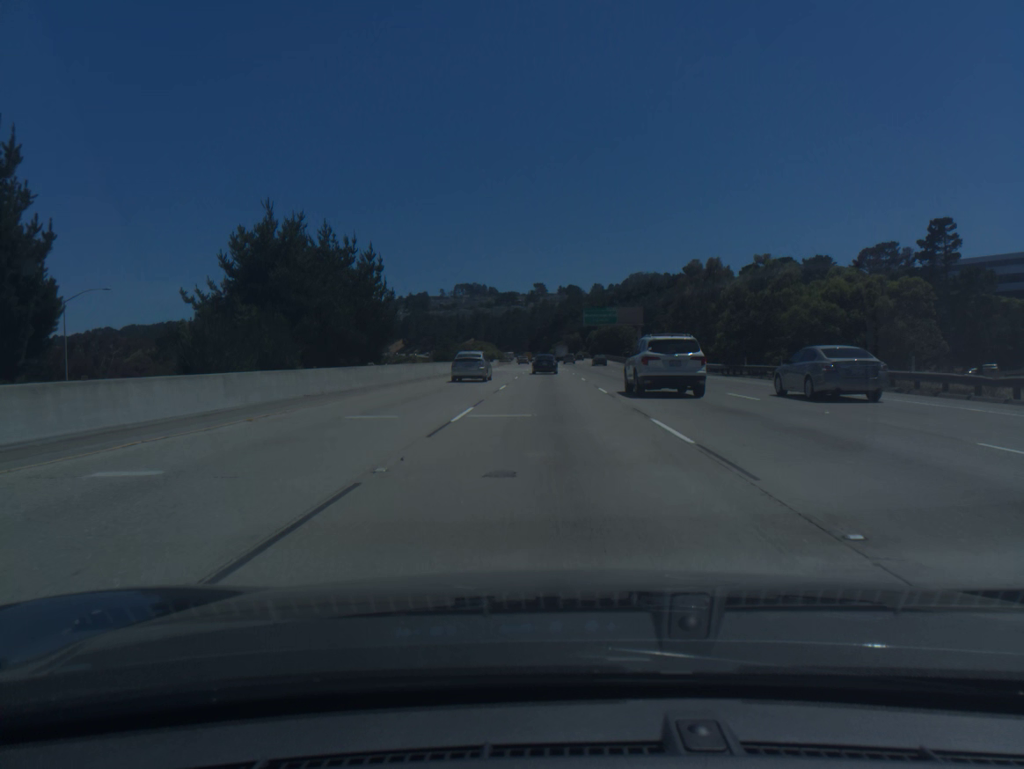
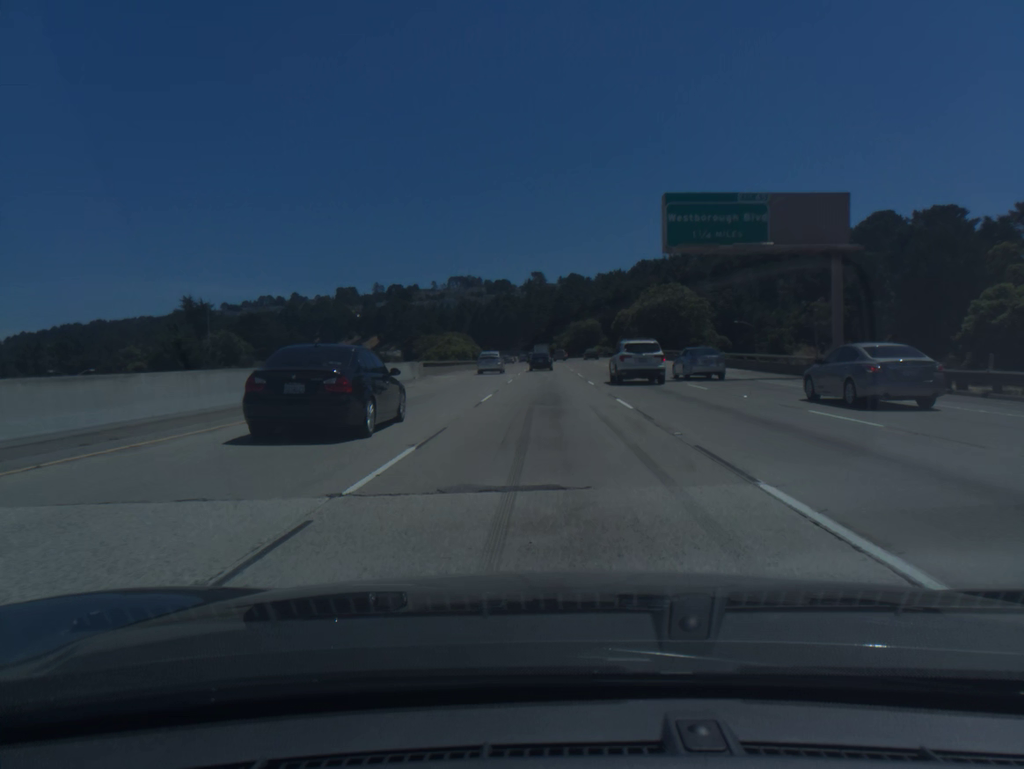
(0.0, +80.7) m; 0°
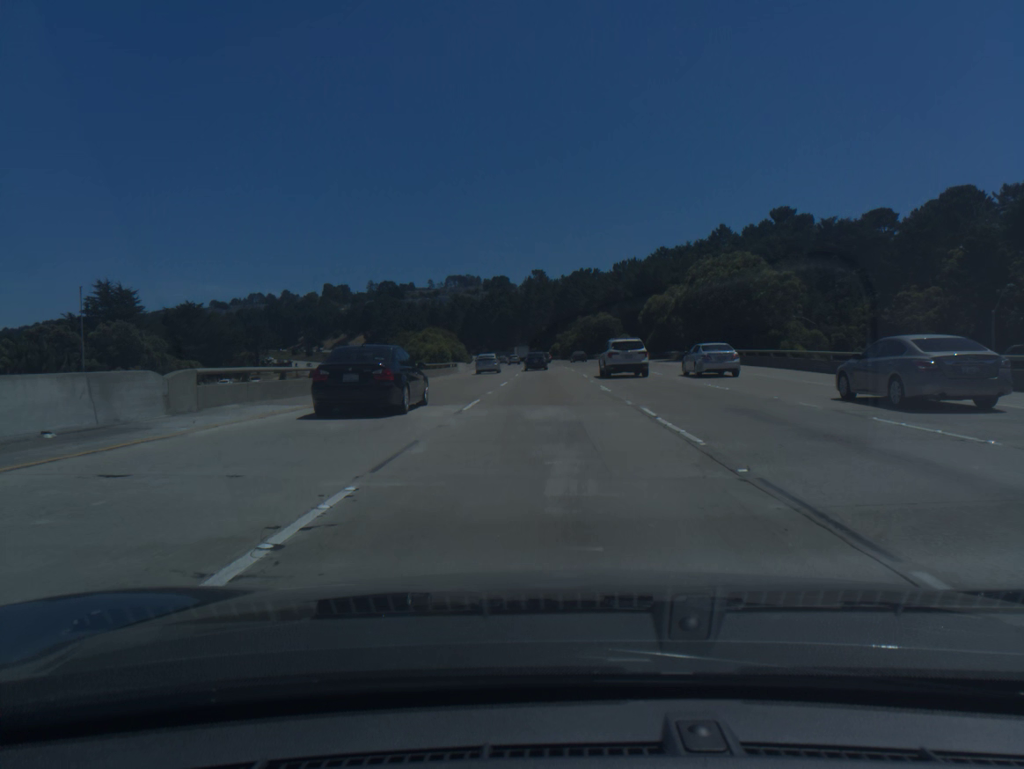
(0.0, +32.5) m; 0°
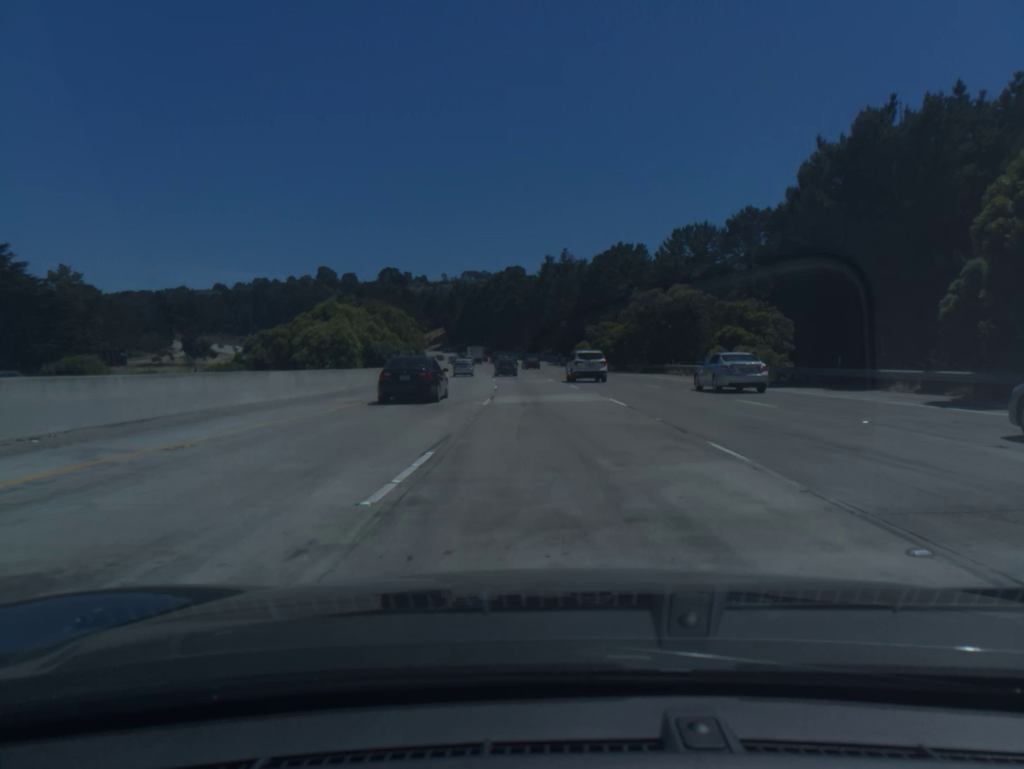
(-0.6, +65.5) m; -1°
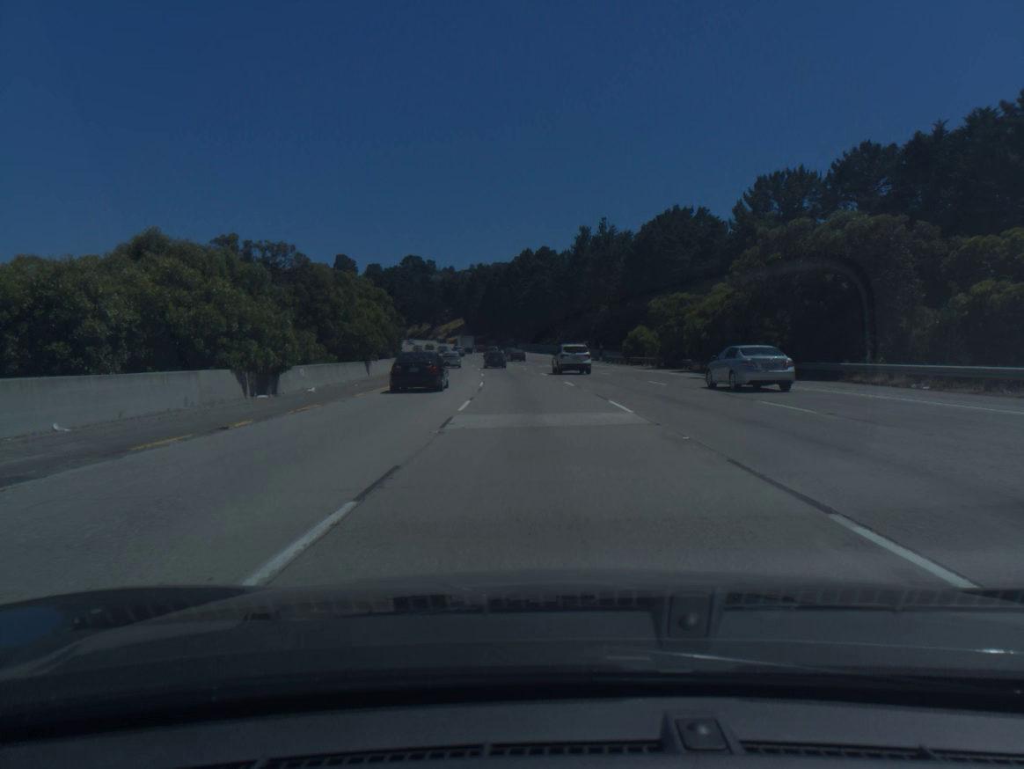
(-0.5, +33.4) m; -2°
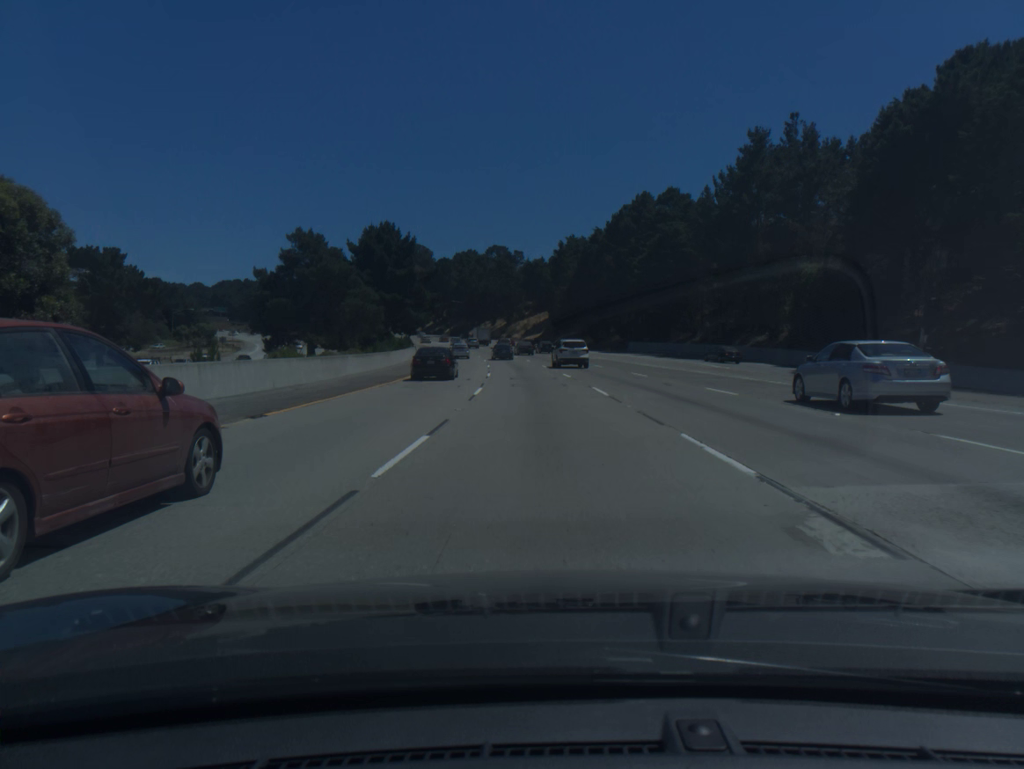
(-4.1, +67.9) m; -7°
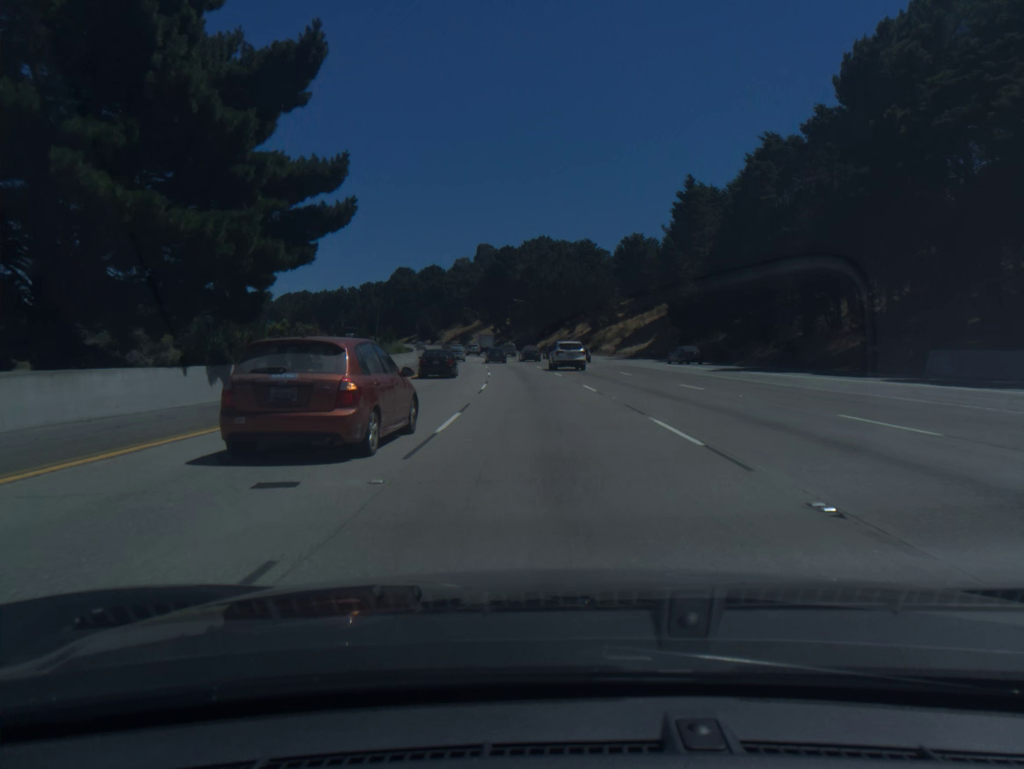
(-3.7, +68.4) m; -6°
